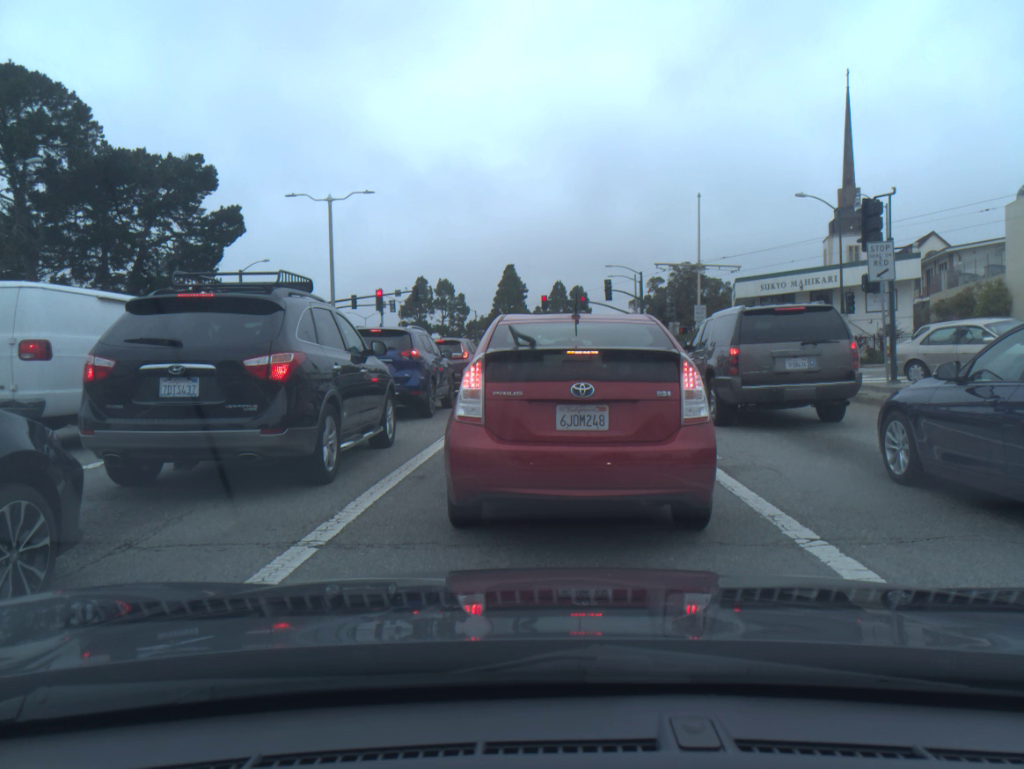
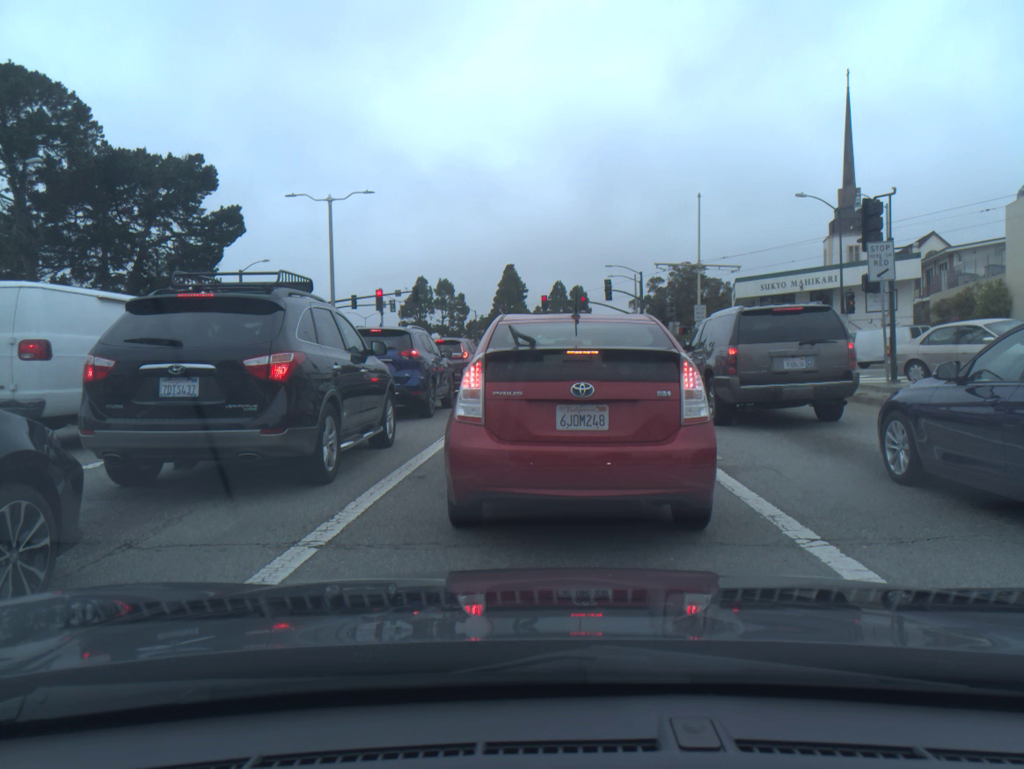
(0.0, 0.0) m; 0°
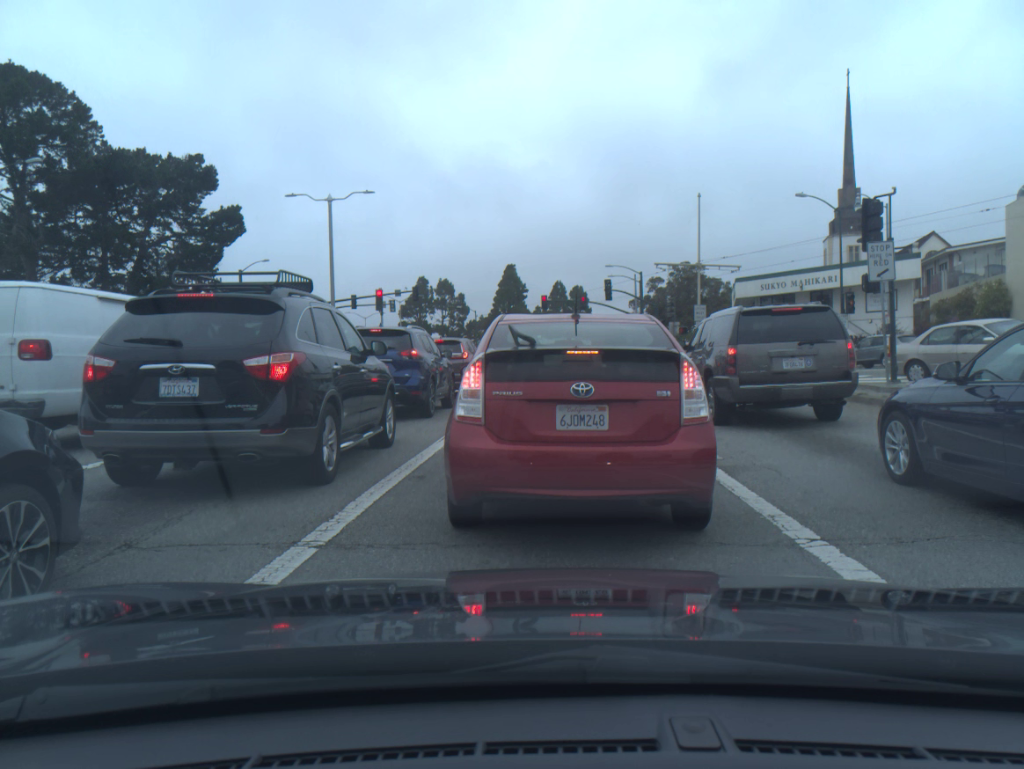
(0.0, -0.1) m; 0°
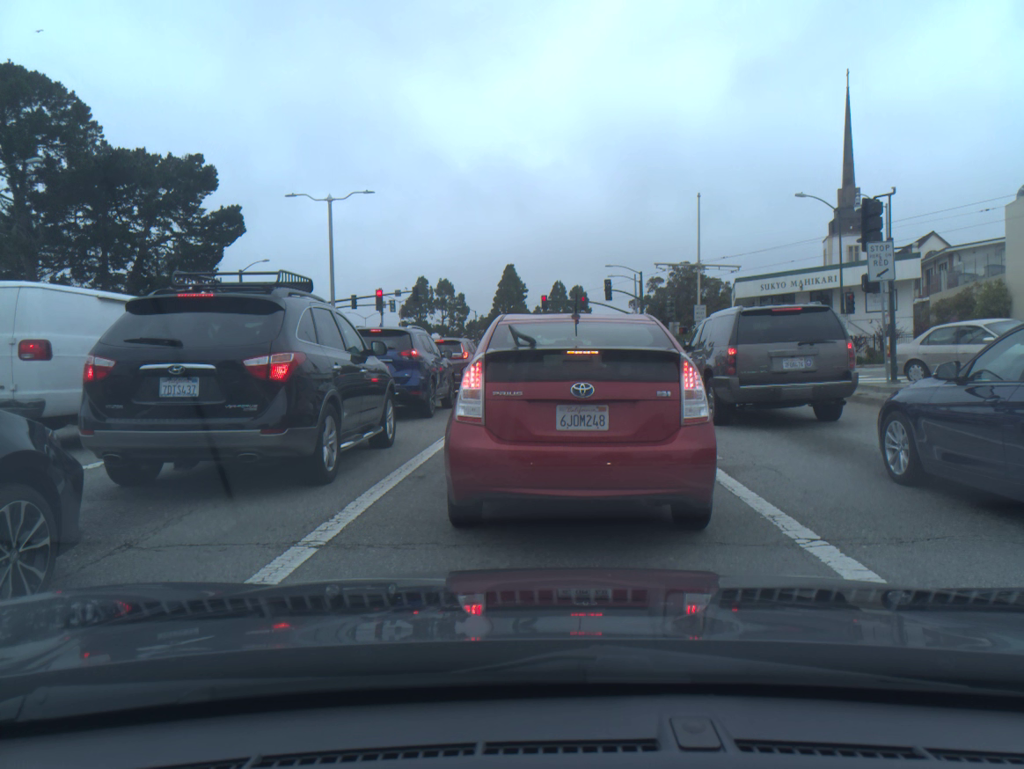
(0.0, 0.0) m; 0°
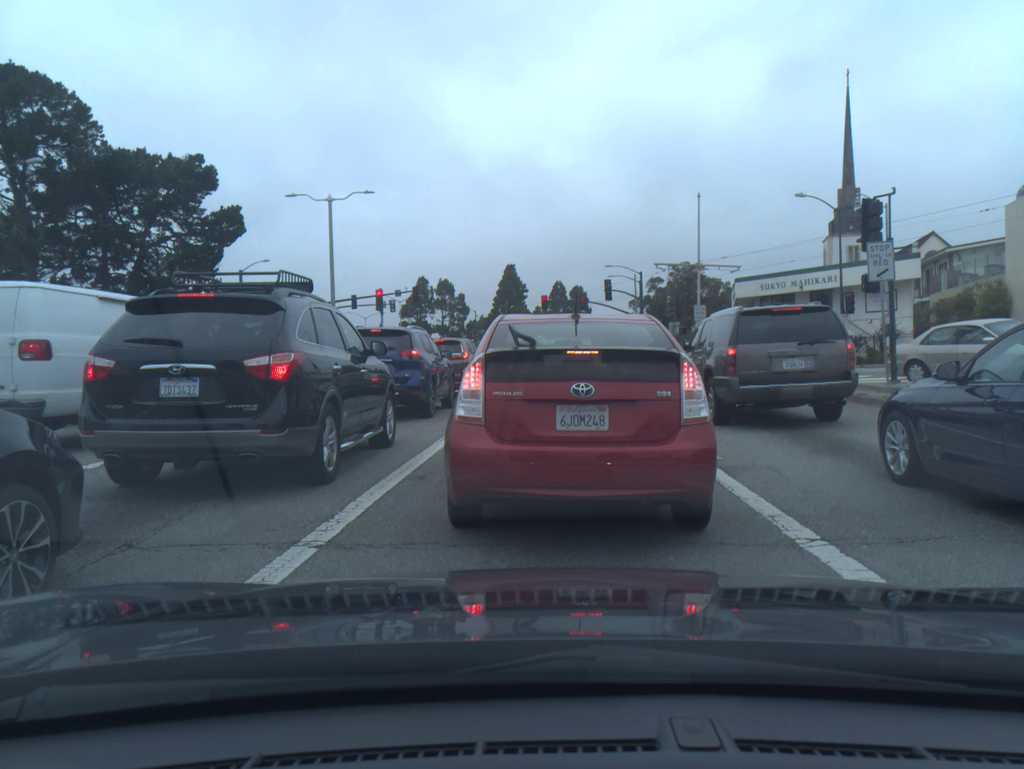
(0.0, 0.0) m; 0°
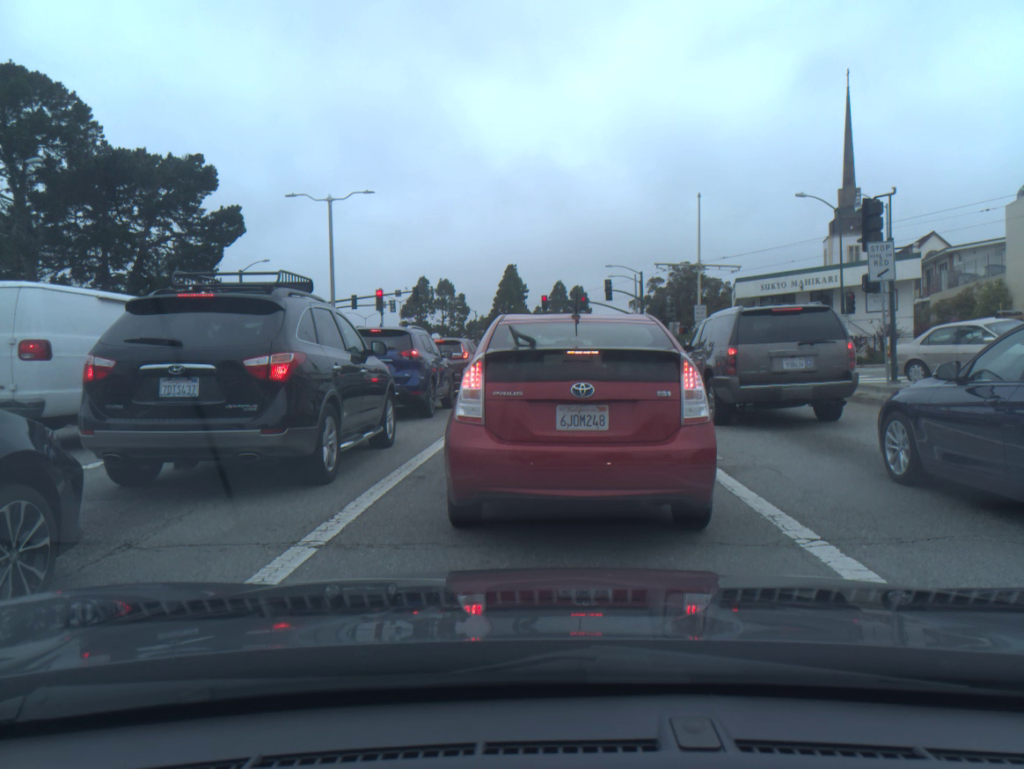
(0.0, 0.0) m; 0°
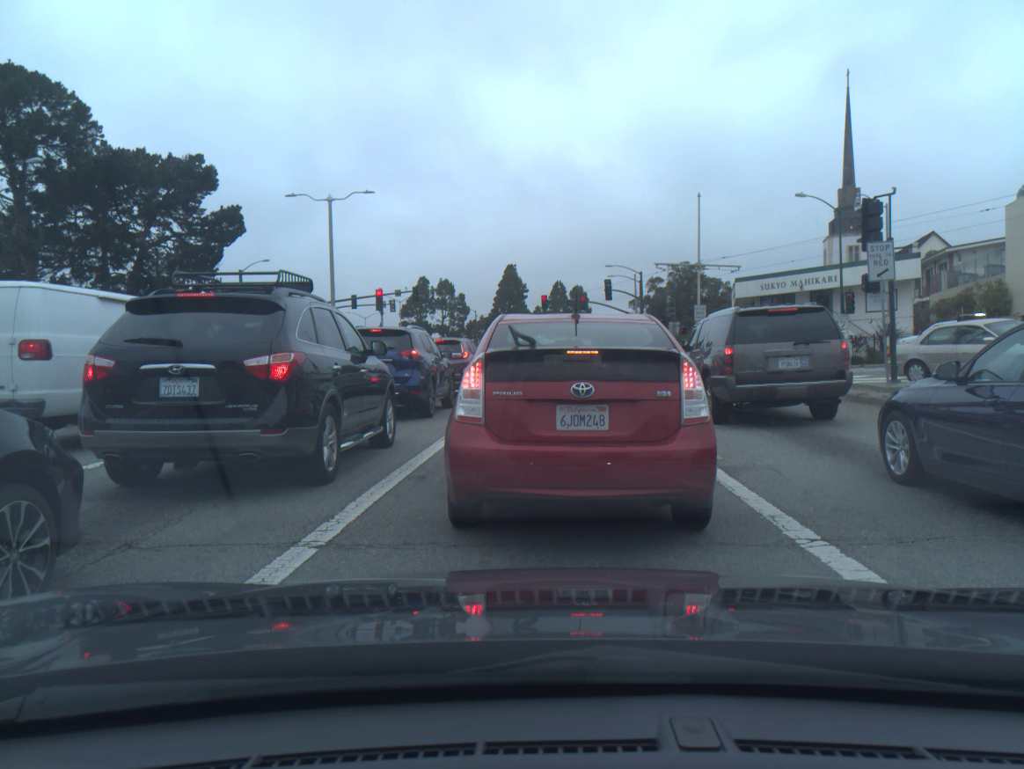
(0.0, 0.0) m; 0°
